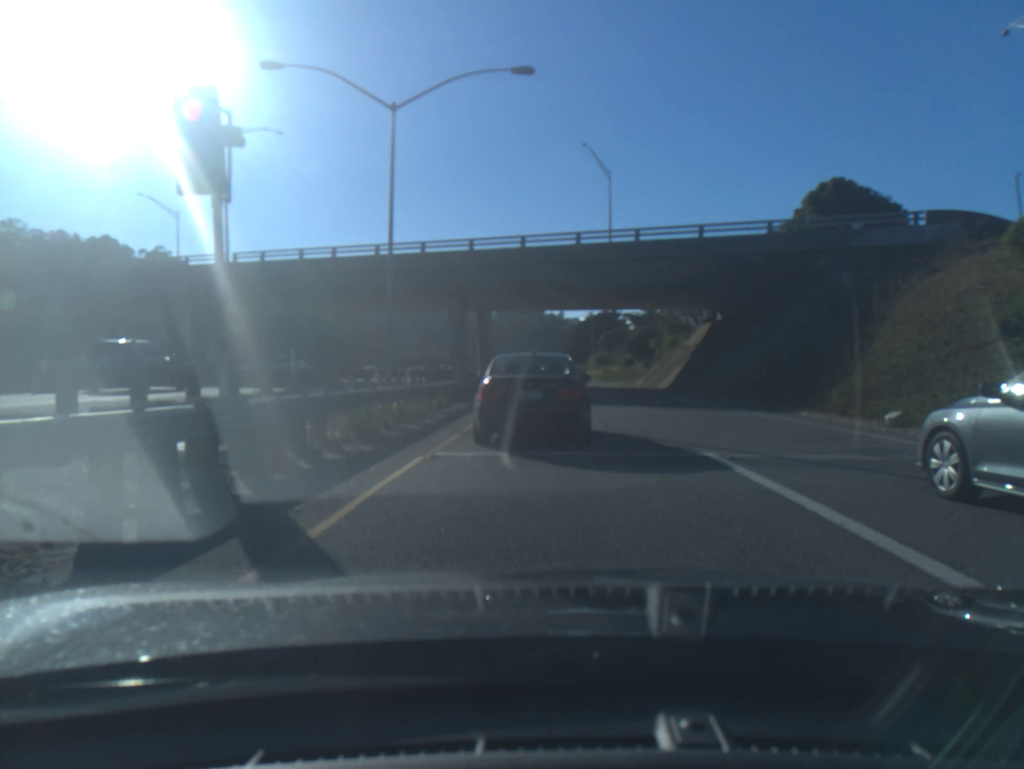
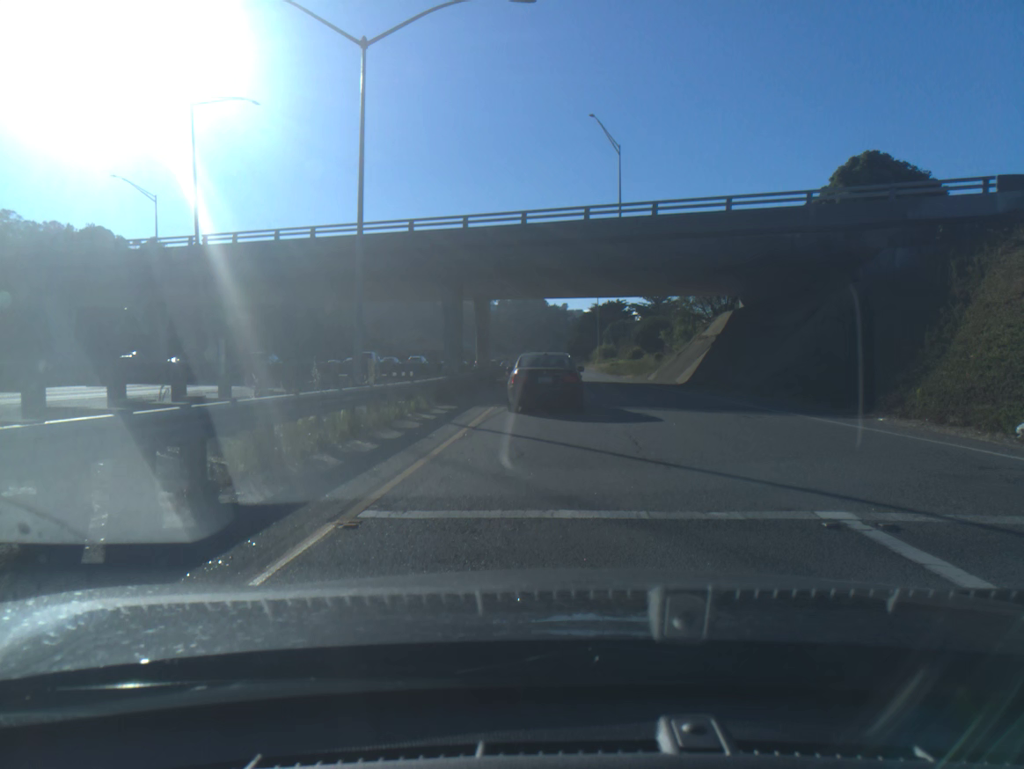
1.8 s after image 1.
(0.0, +4.4) m; +1°
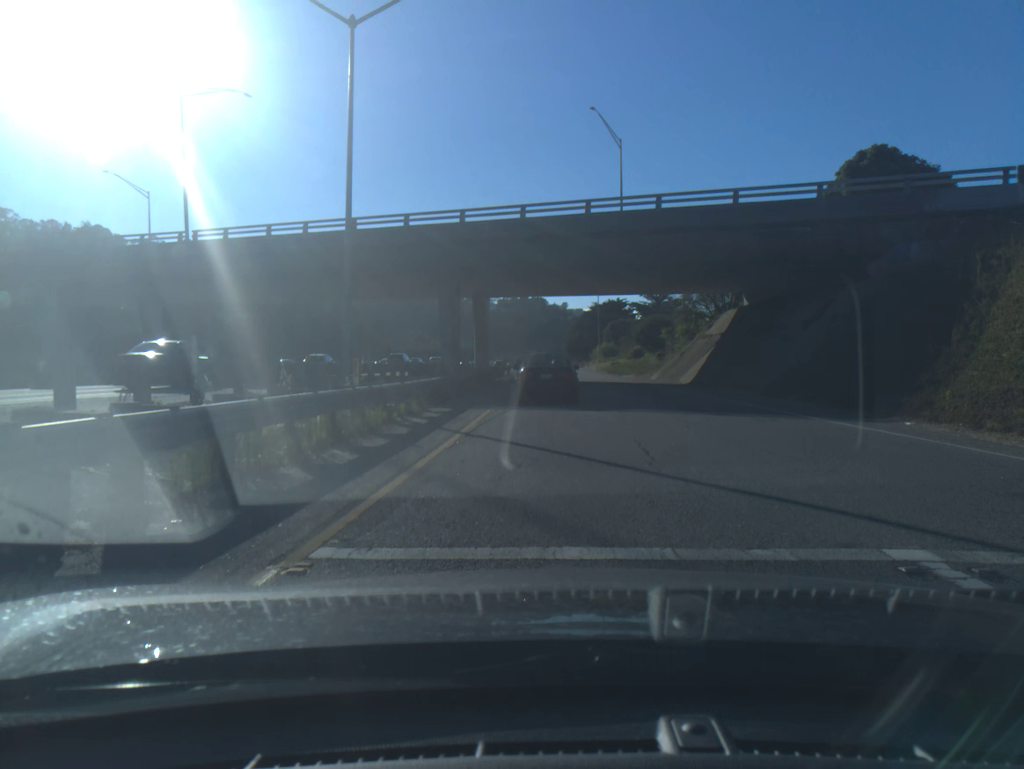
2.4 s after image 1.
(0.0, +1.3) m; 0°
